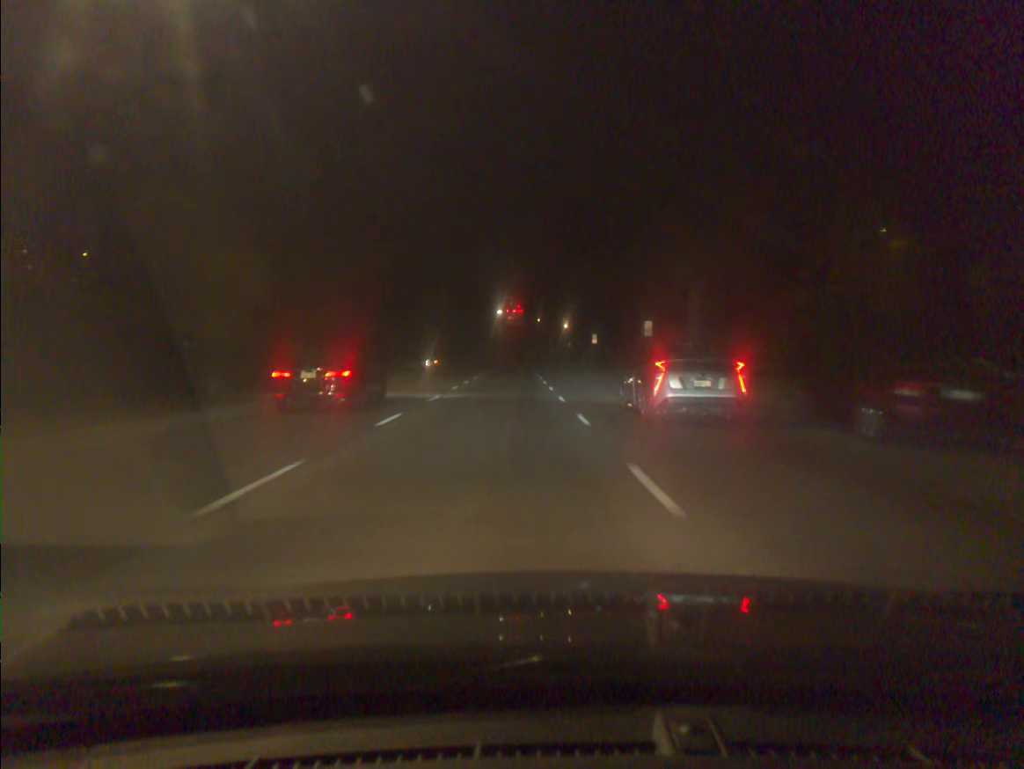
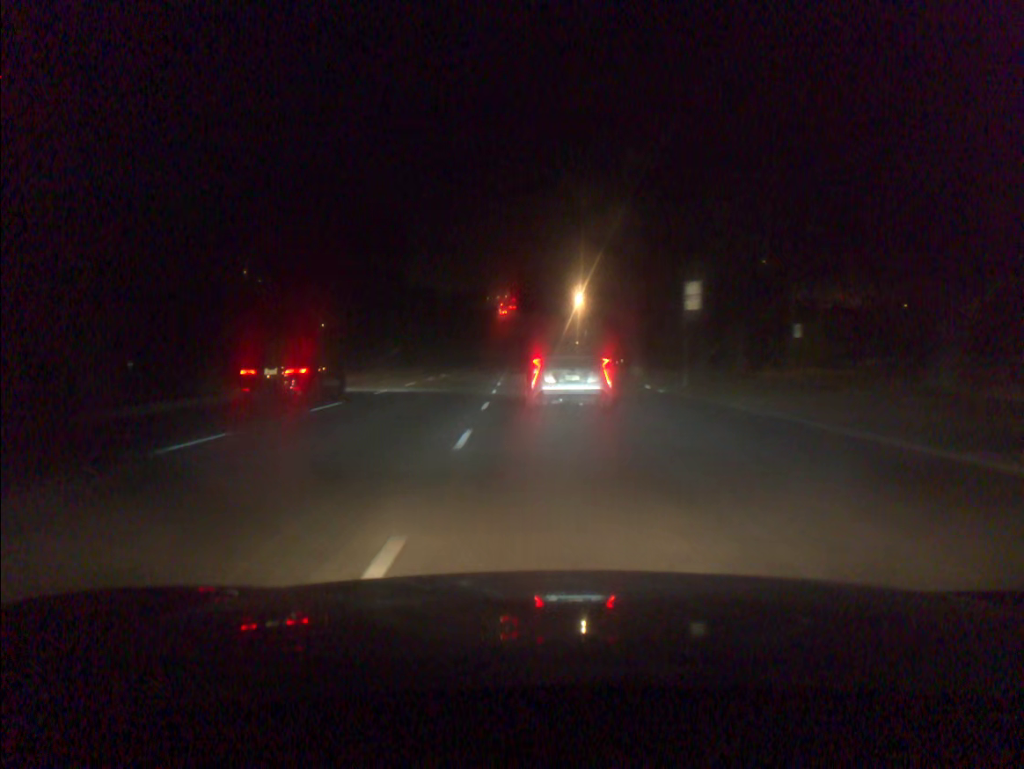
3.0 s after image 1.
(+0.5, +55.3) m; 0°
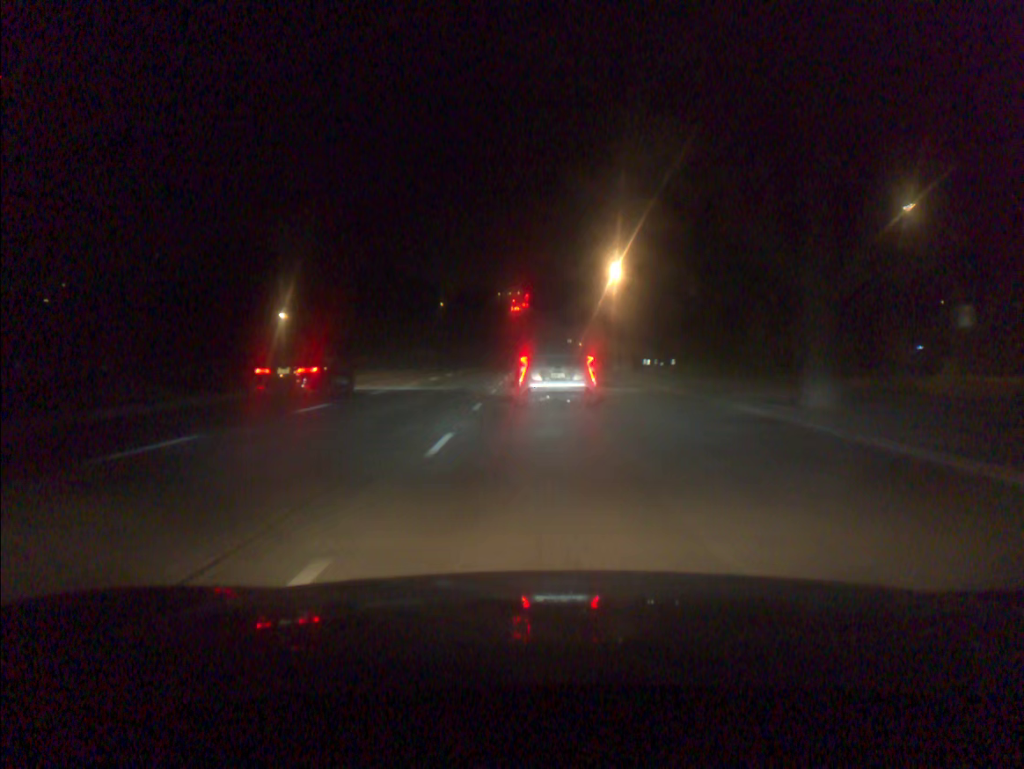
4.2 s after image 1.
(-0.2, +22.5) m; -1°
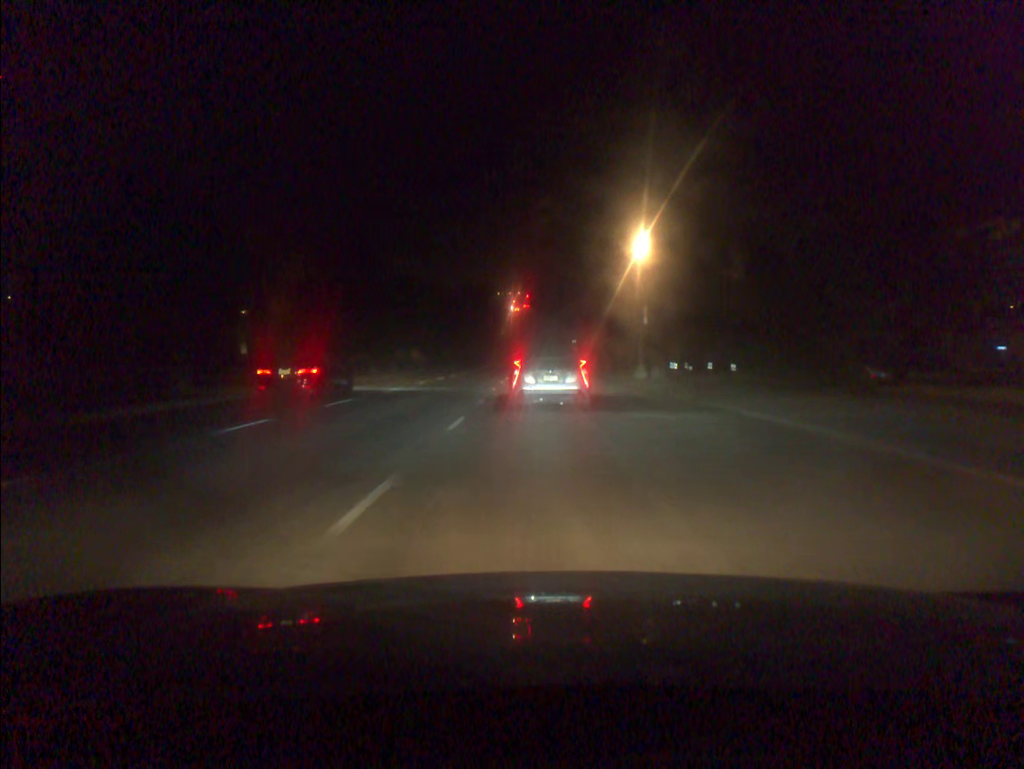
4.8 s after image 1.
(0.0, +11.3) m; 0°
